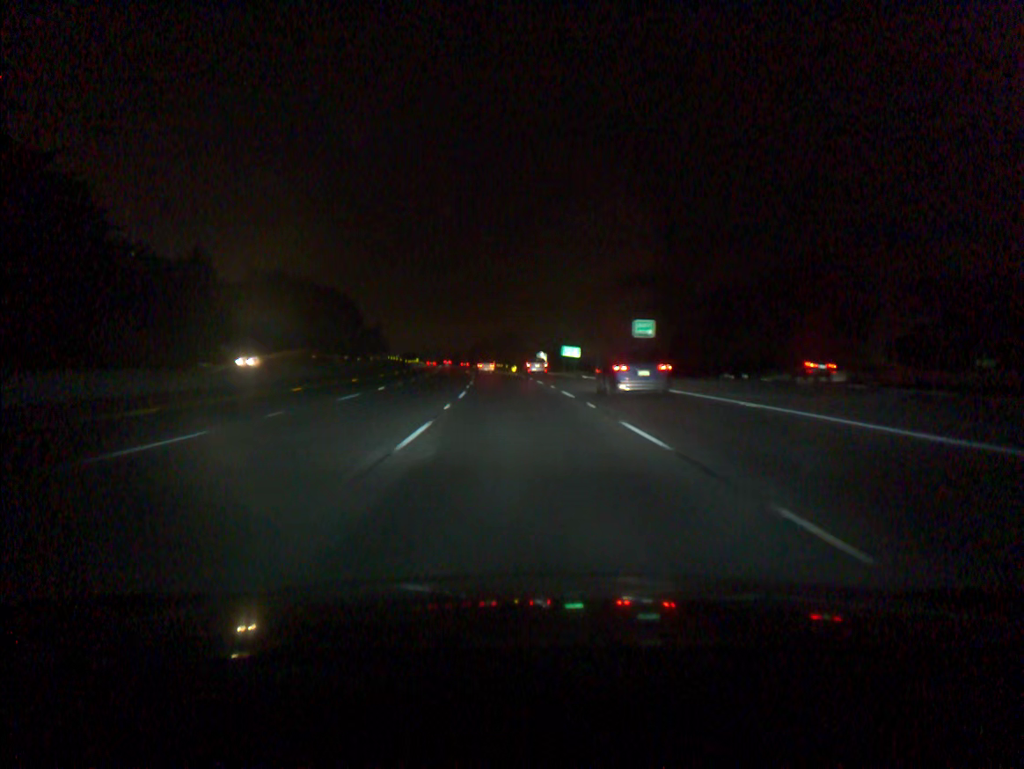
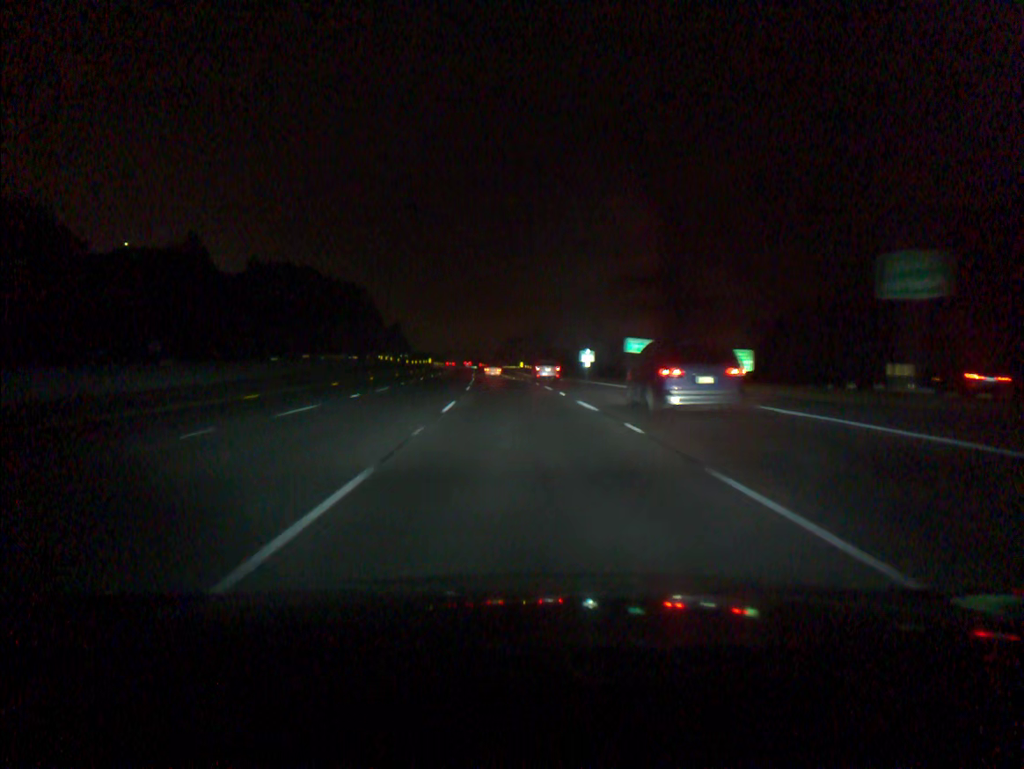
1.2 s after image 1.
(-0.7, +35.7) m; -2°
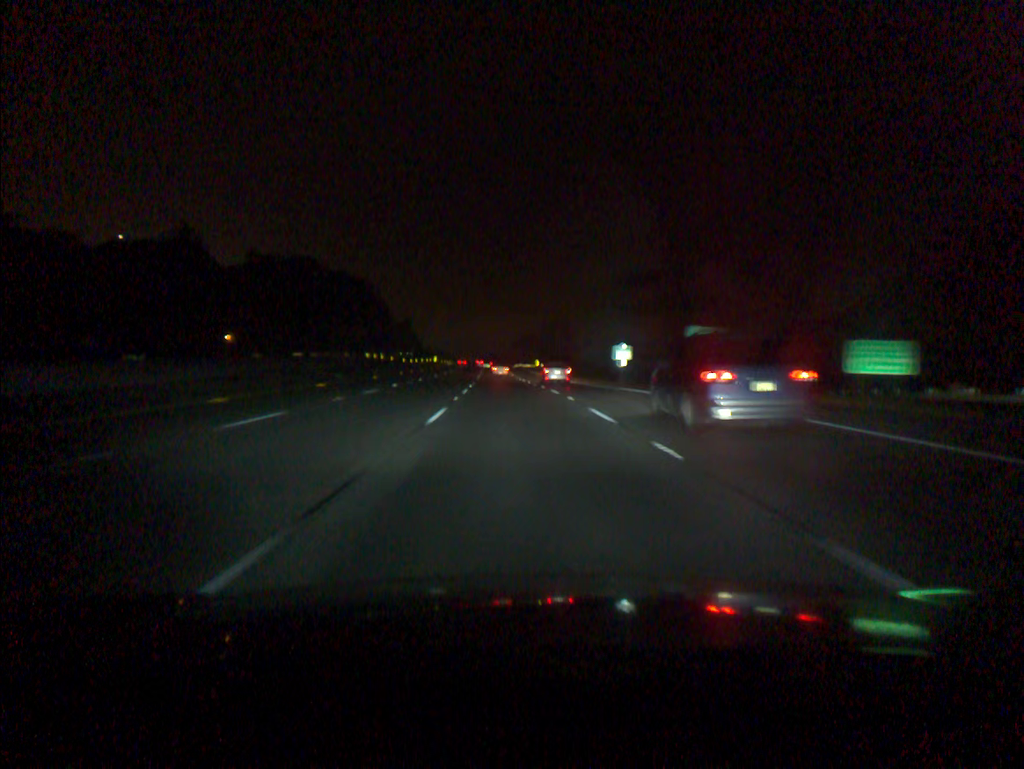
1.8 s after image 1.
(-0.2, +17.9) m; -1°
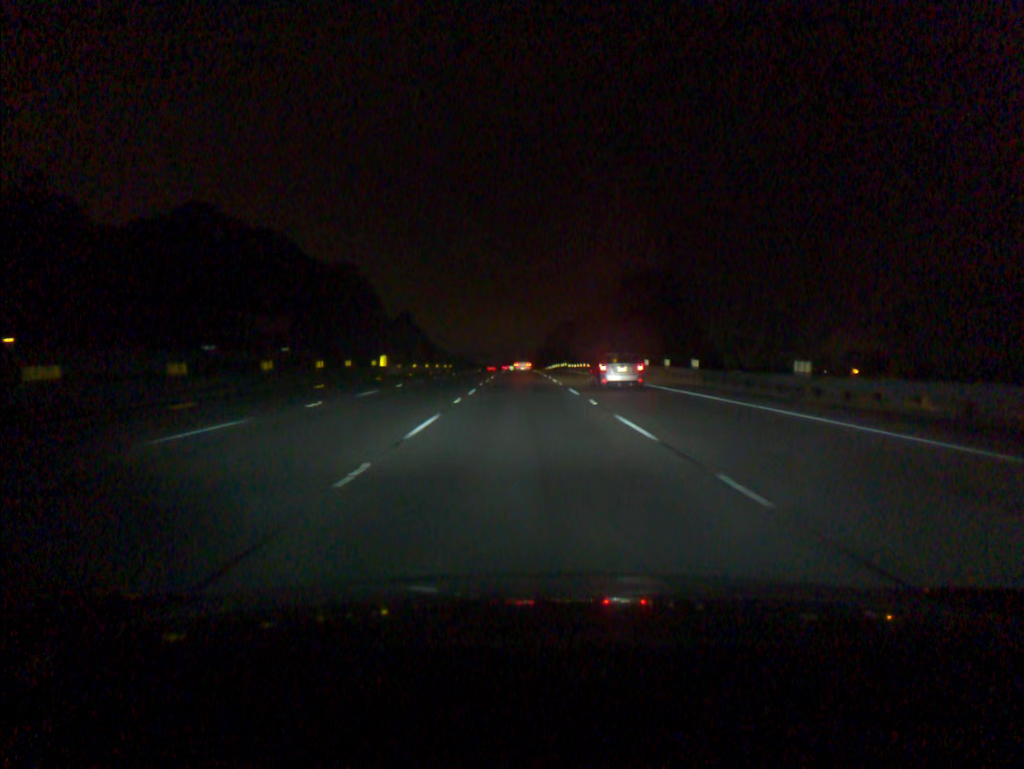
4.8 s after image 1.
(-2.7, +90.8) m; -2°
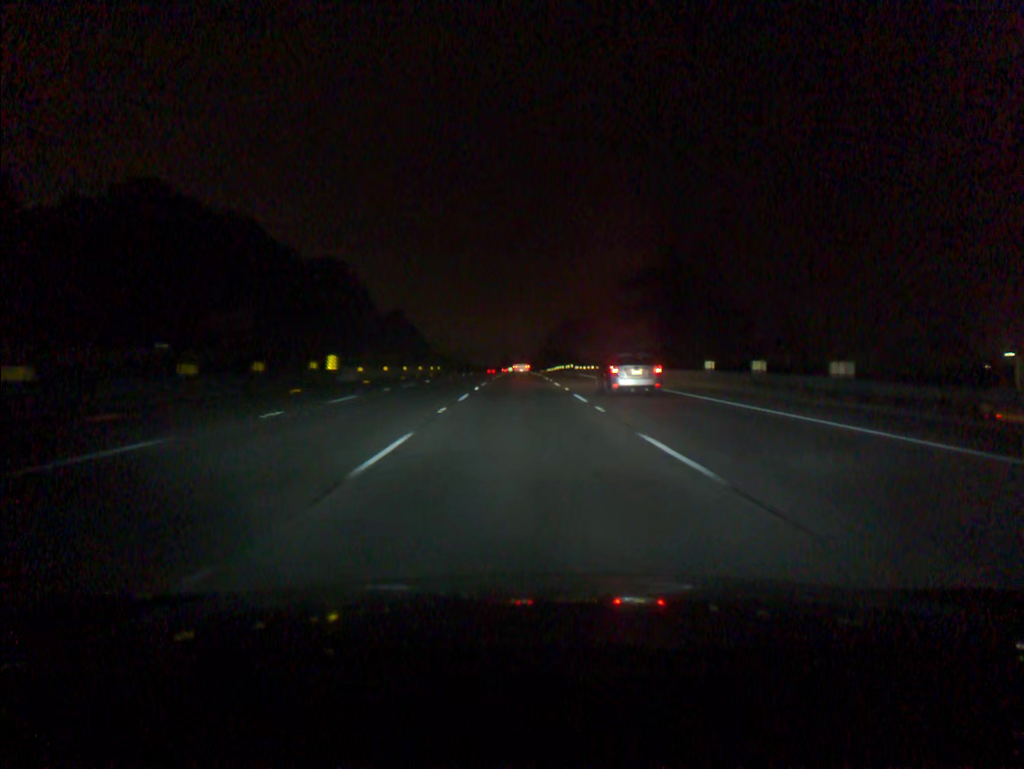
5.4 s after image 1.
(0.0, +18.3) m; 0°
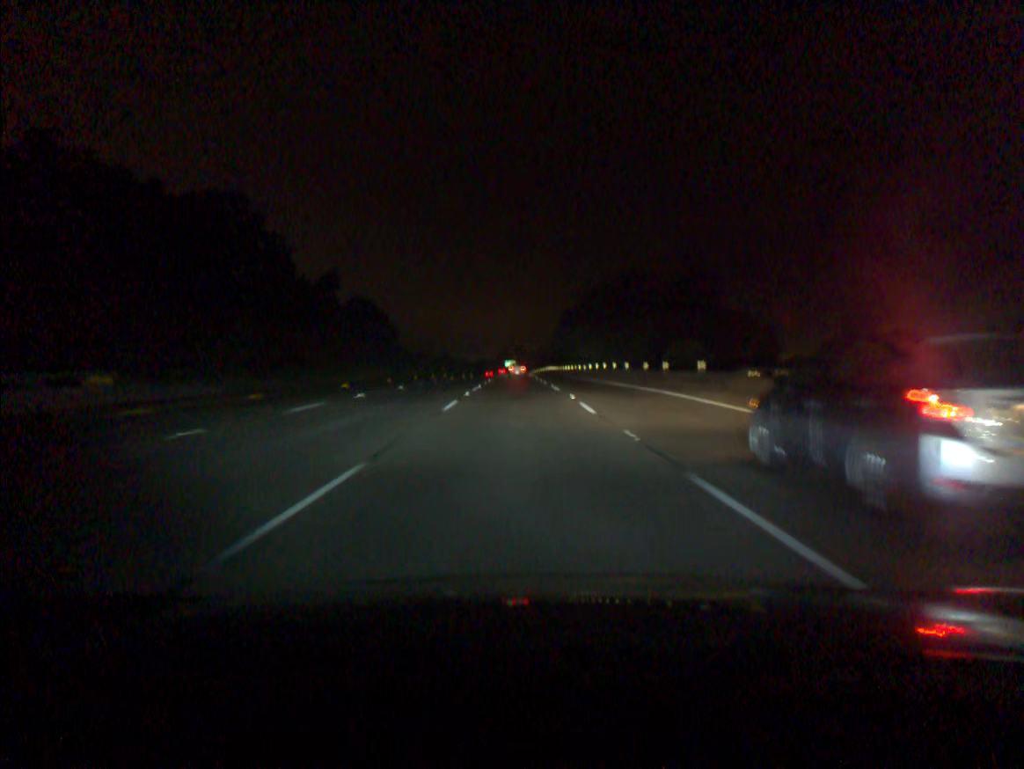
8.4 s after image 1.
(0.0, +91.9) m; 0°
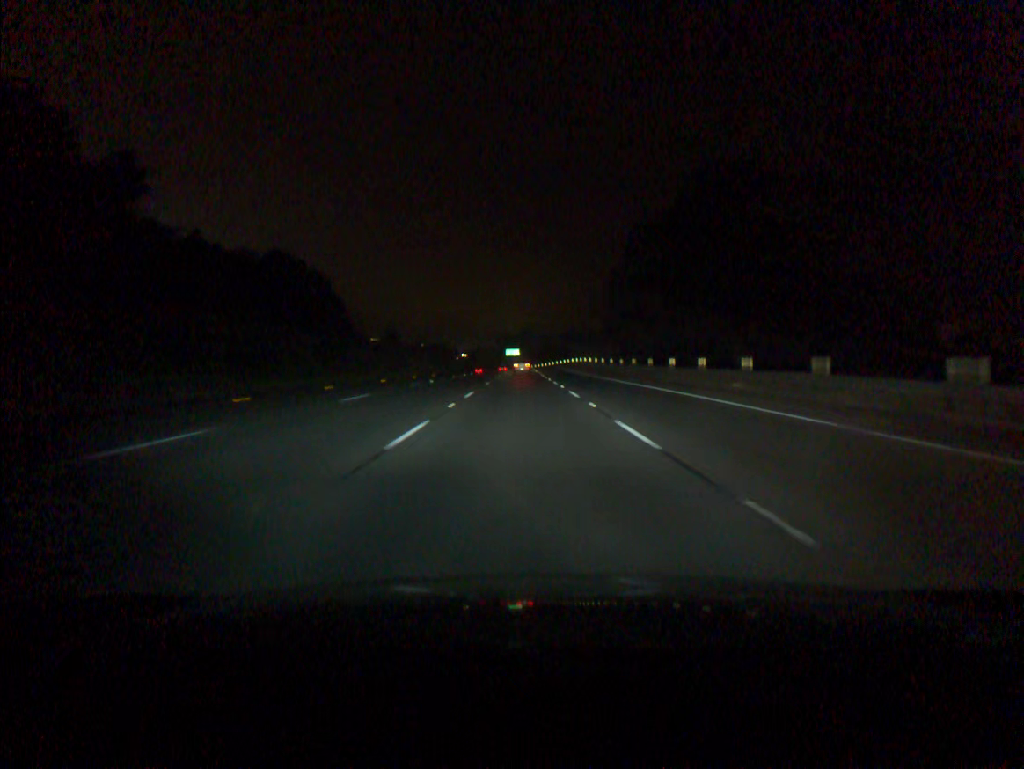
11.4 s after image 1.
(-0.4, +92.2) m; 0°
